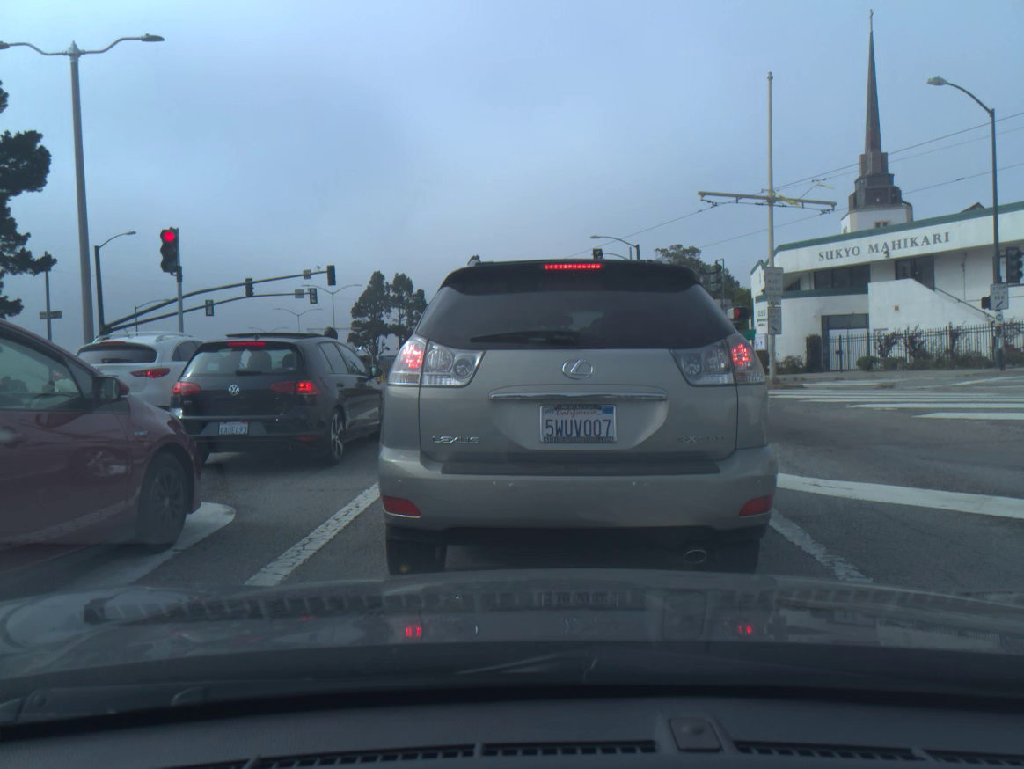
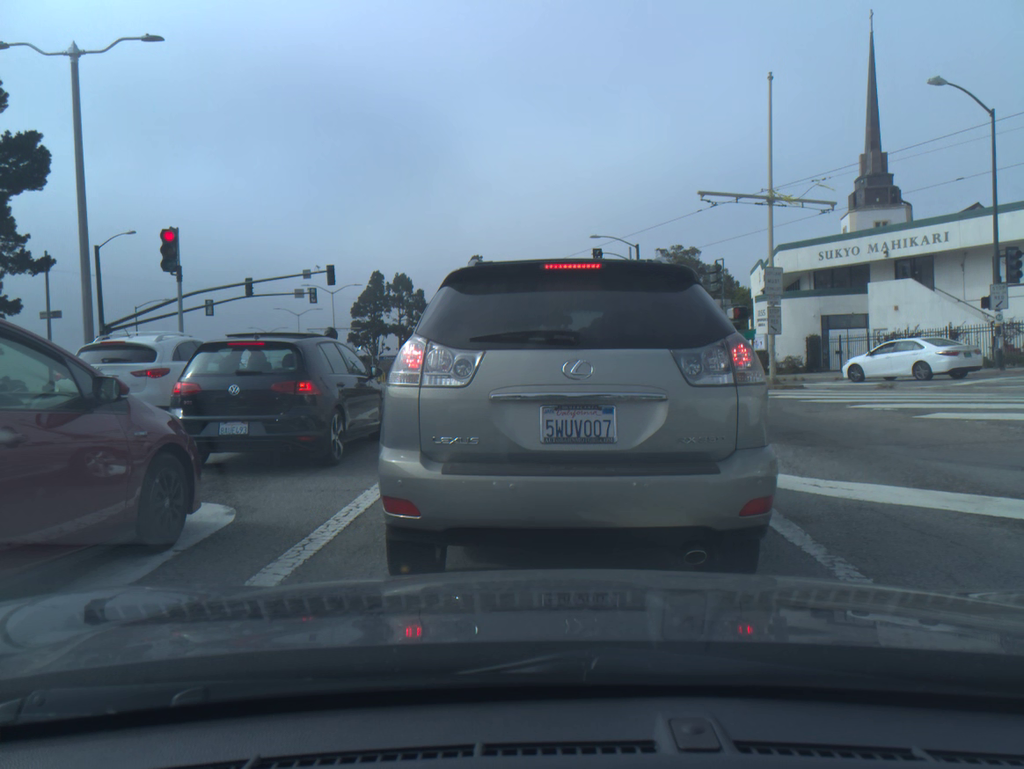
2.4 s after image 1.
(0.0, 0.0) m; 0°
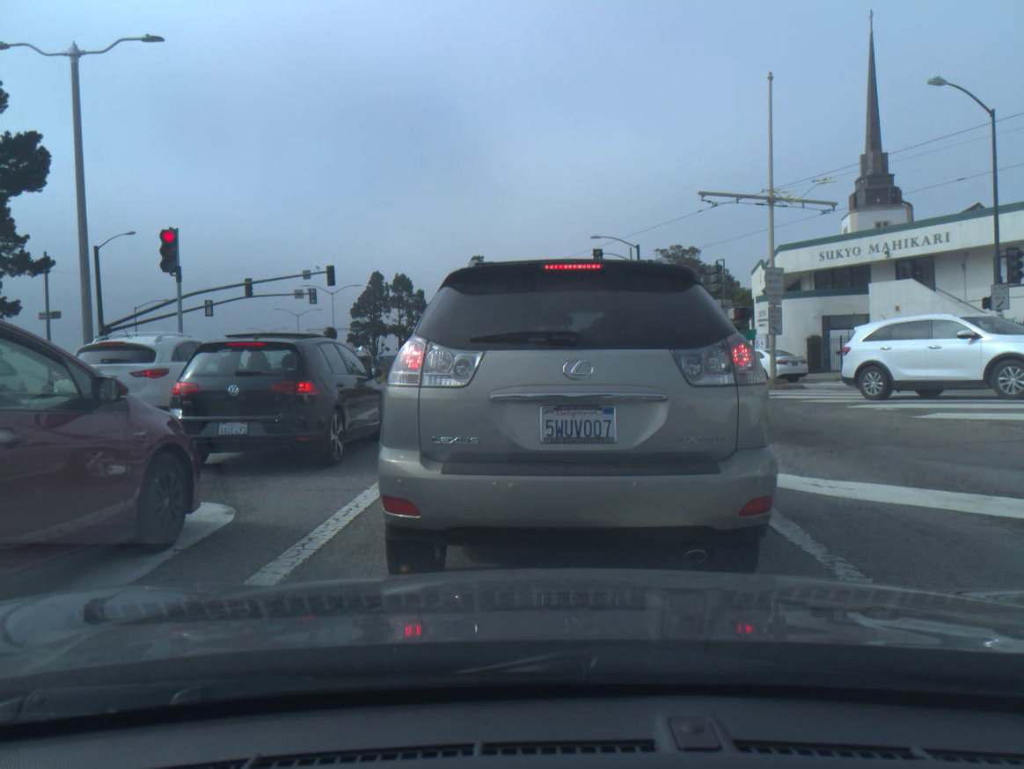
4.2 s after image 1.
(0.0, 0.0) m; 0°
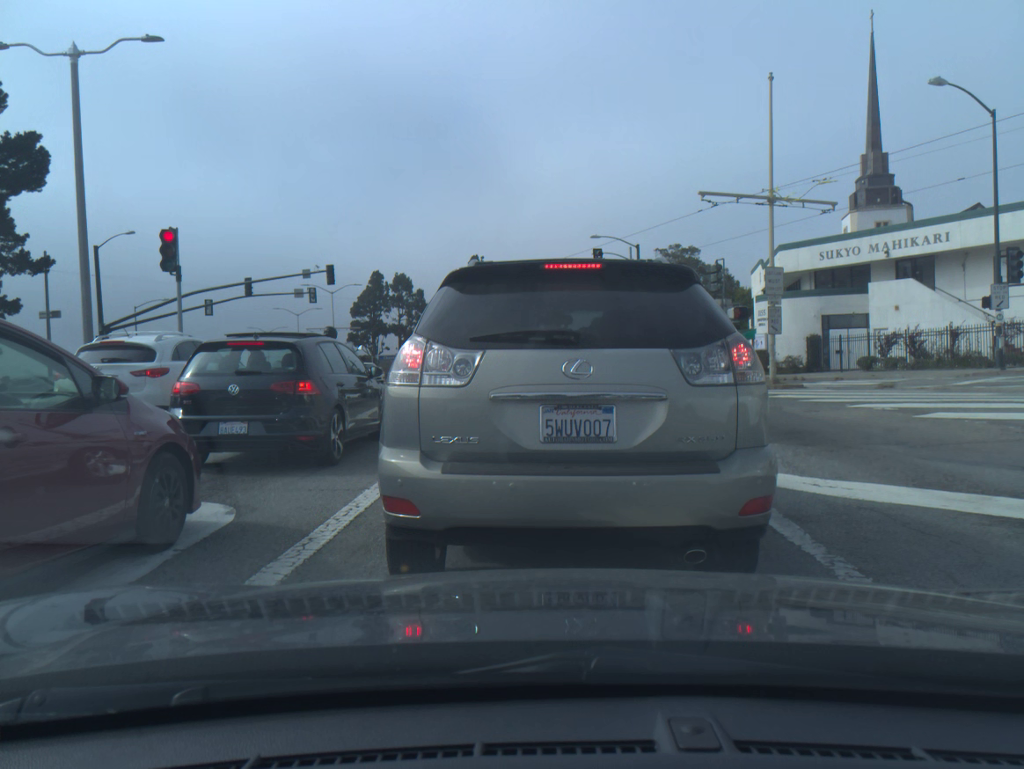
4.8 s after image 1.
(0.0, 0.0) m; 0°
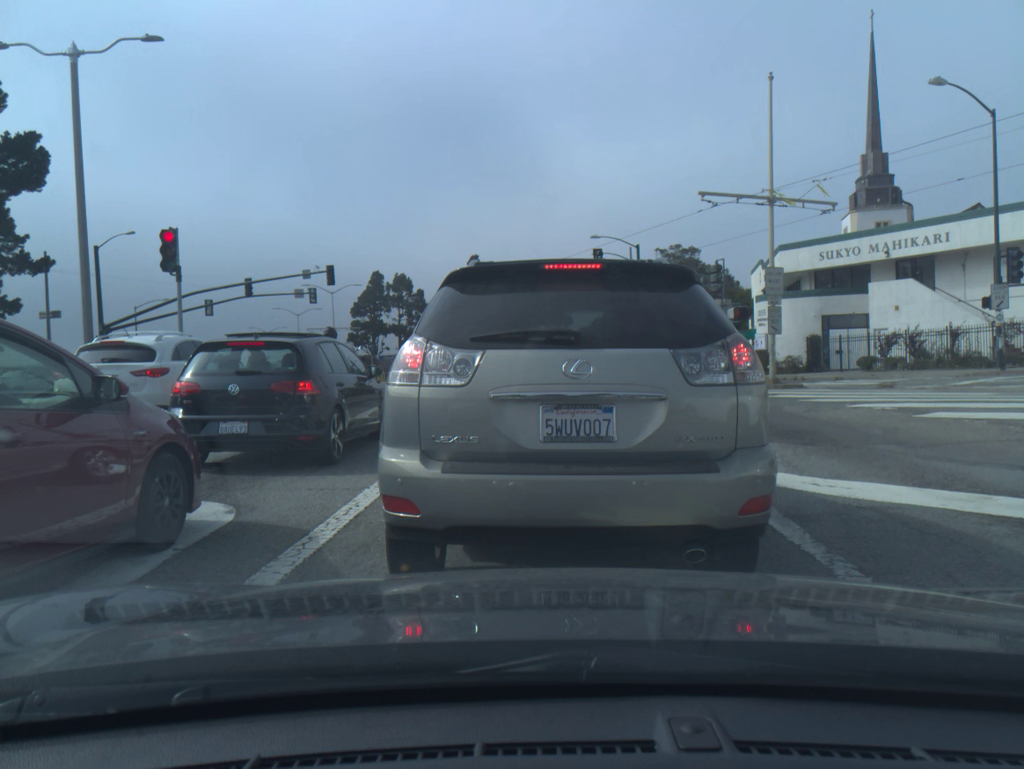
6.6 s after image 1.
(0.0, 0.0) m; 0°
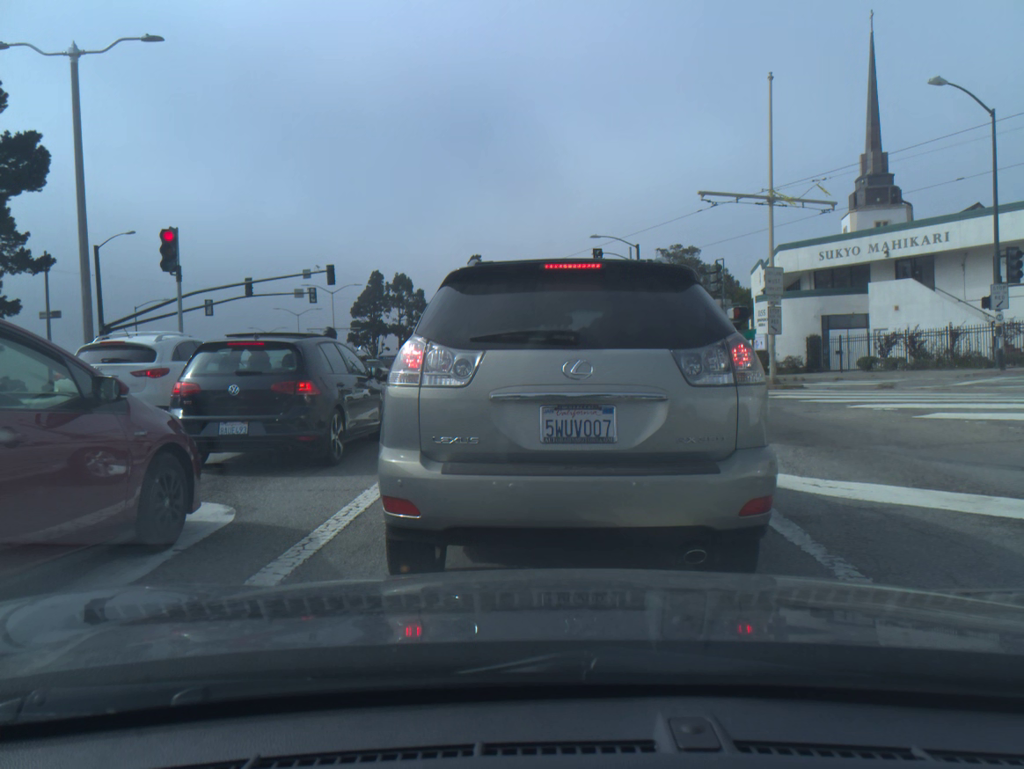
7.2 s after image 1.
(0.0, 0.0) m; 0°
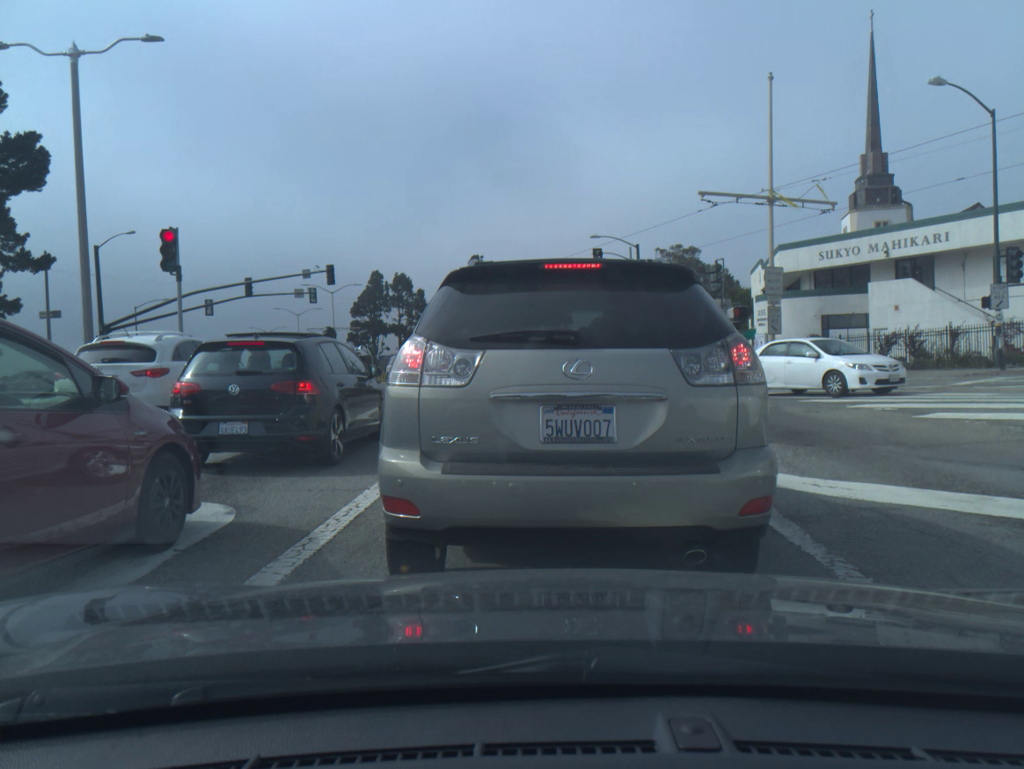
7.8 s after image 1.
(0.0, 0.0) m; 0°
